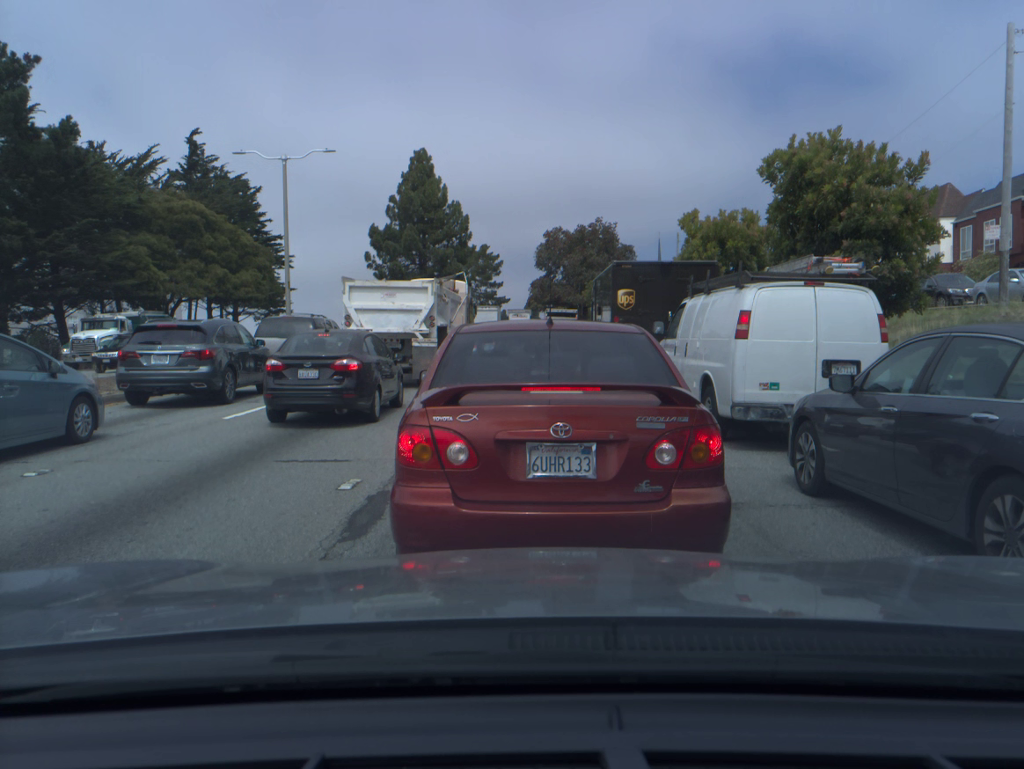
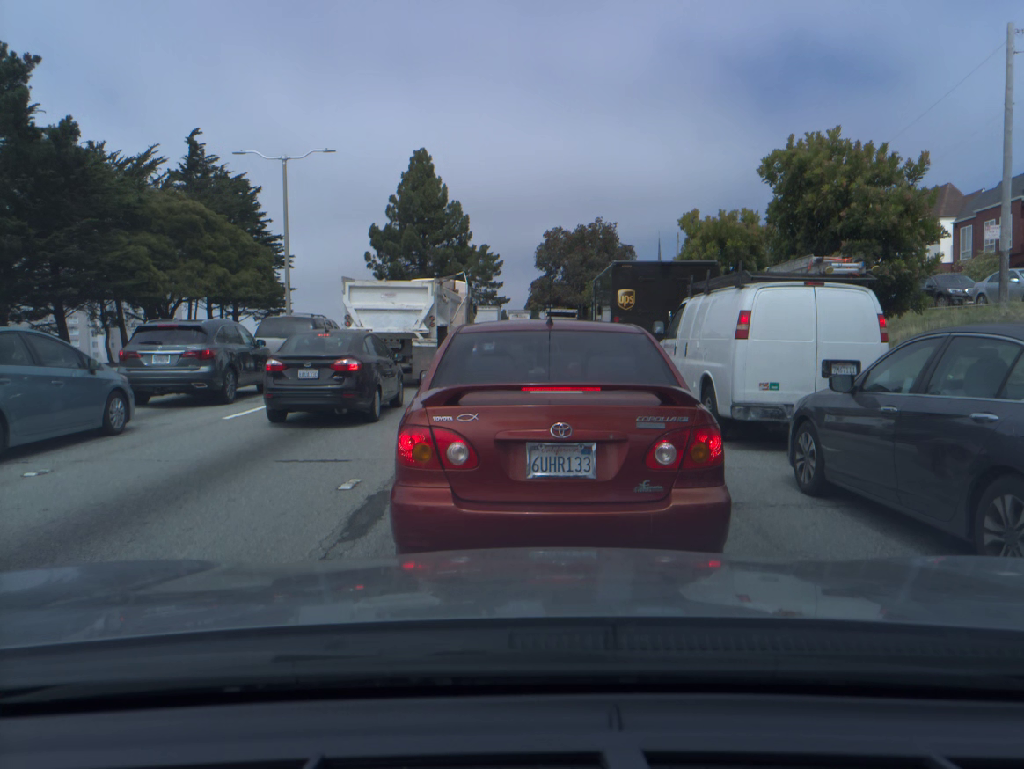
(0.0, 0.0) m; 0°
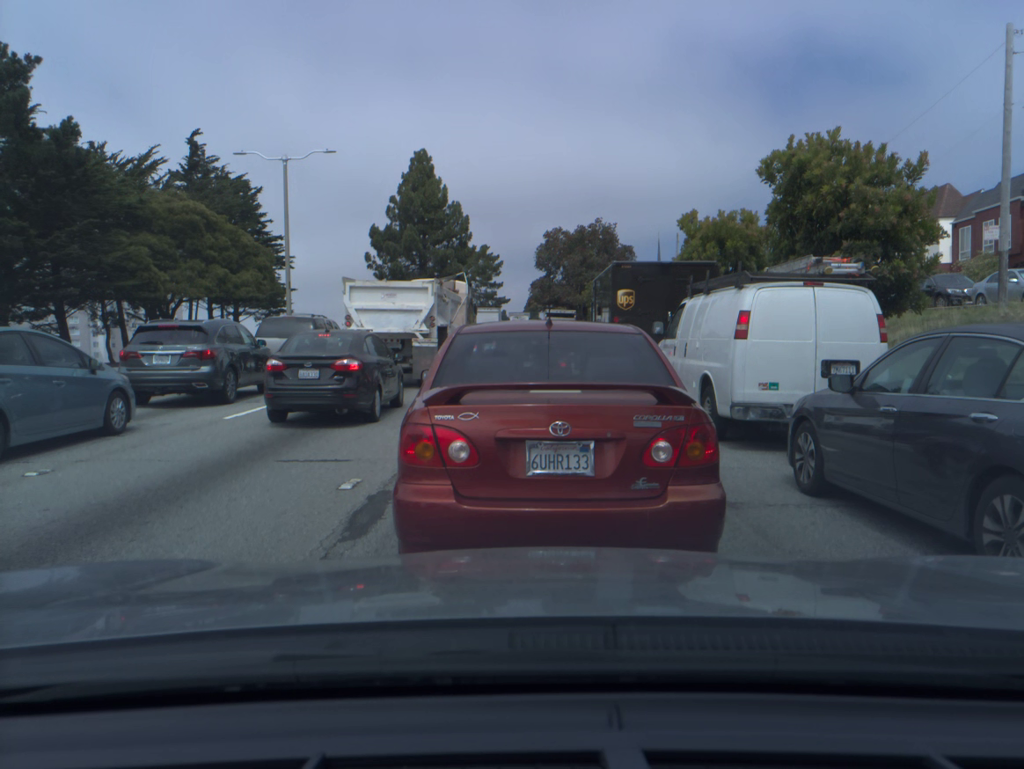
(0.0, 0.0) m; 0°
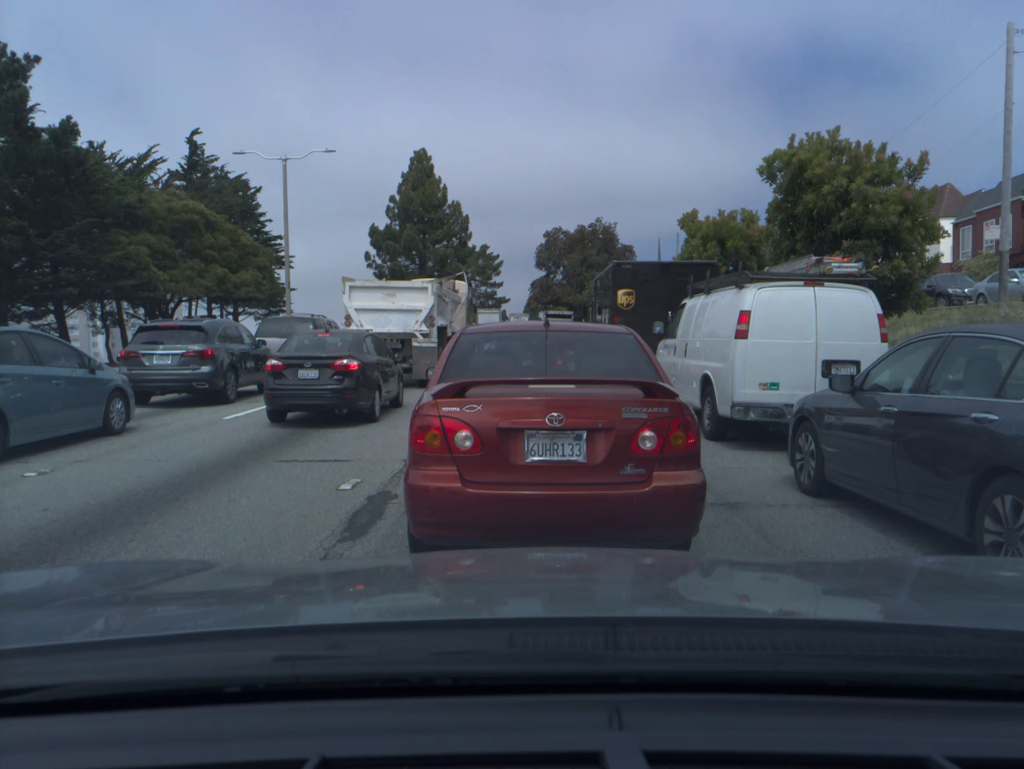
(0.0, 0.0) m; 0°
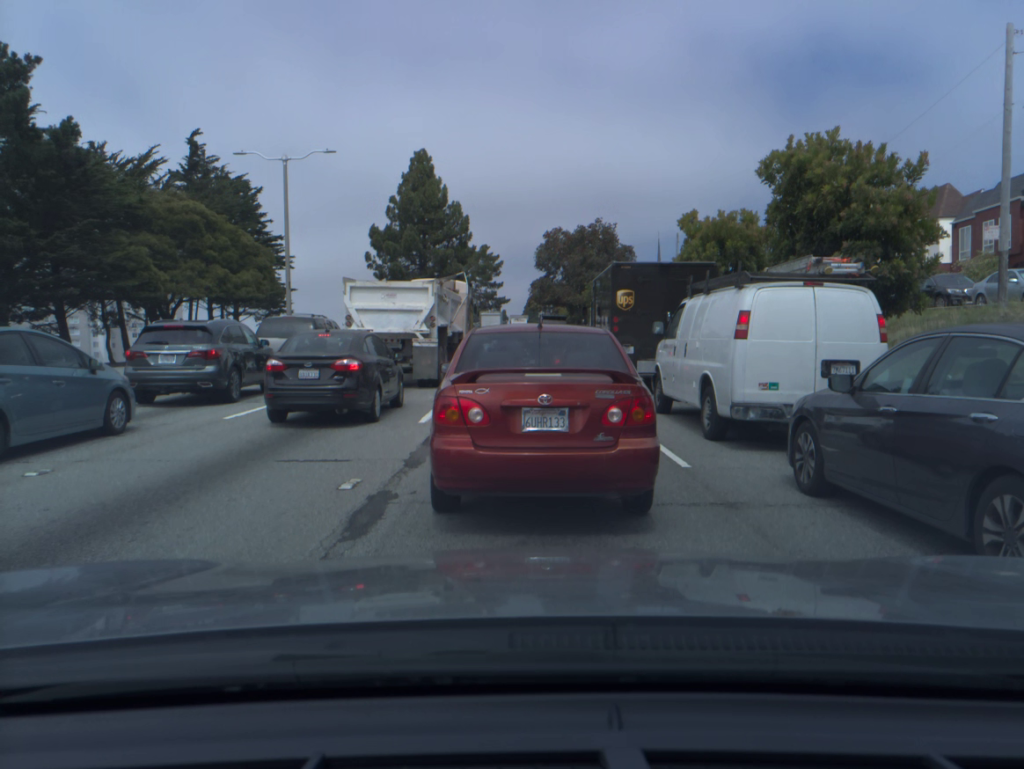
(0.0, 0.0) m; 0°
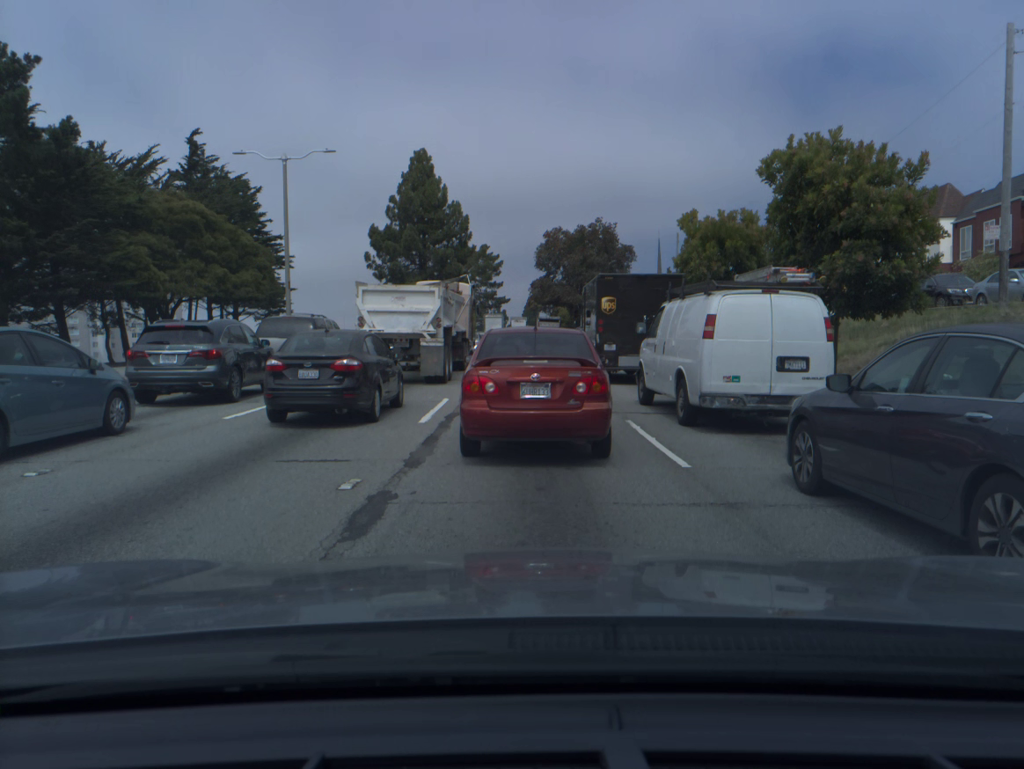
(0.0, 0.0) m; 0°
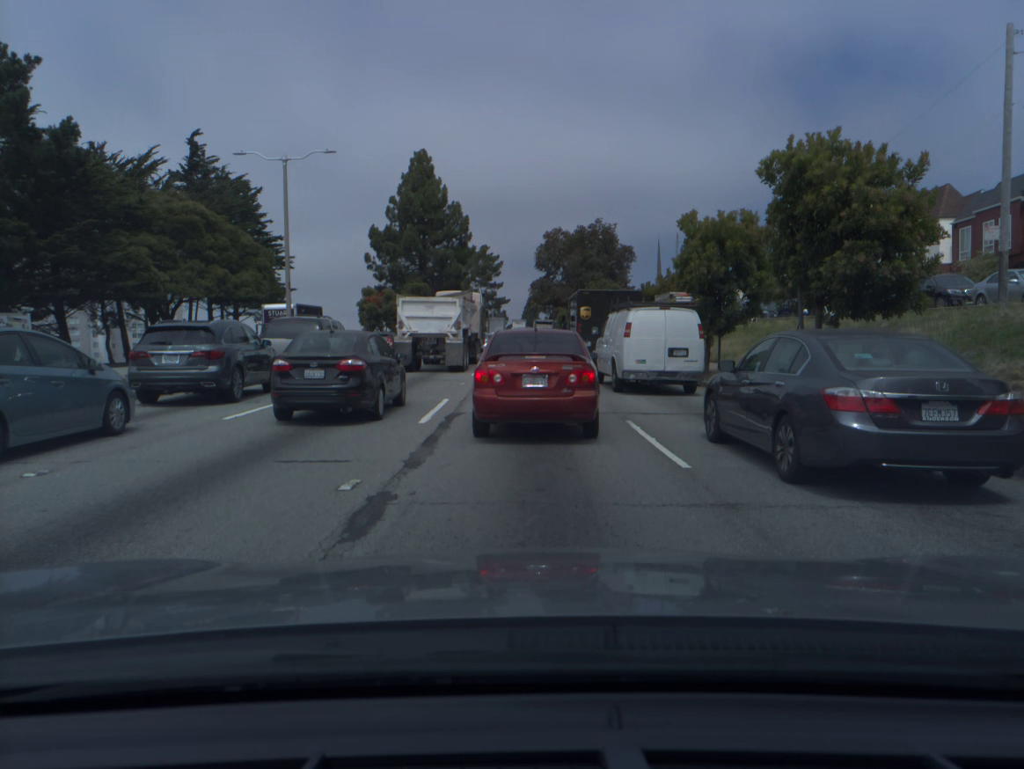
(0.0, 0.0) m; 0°
